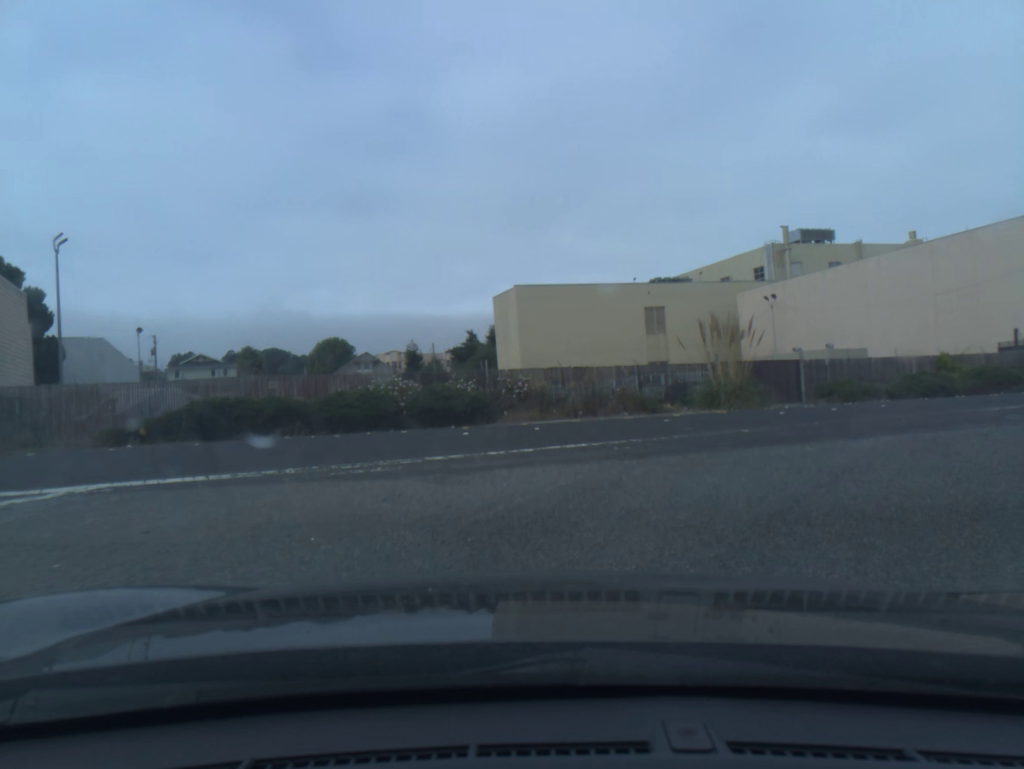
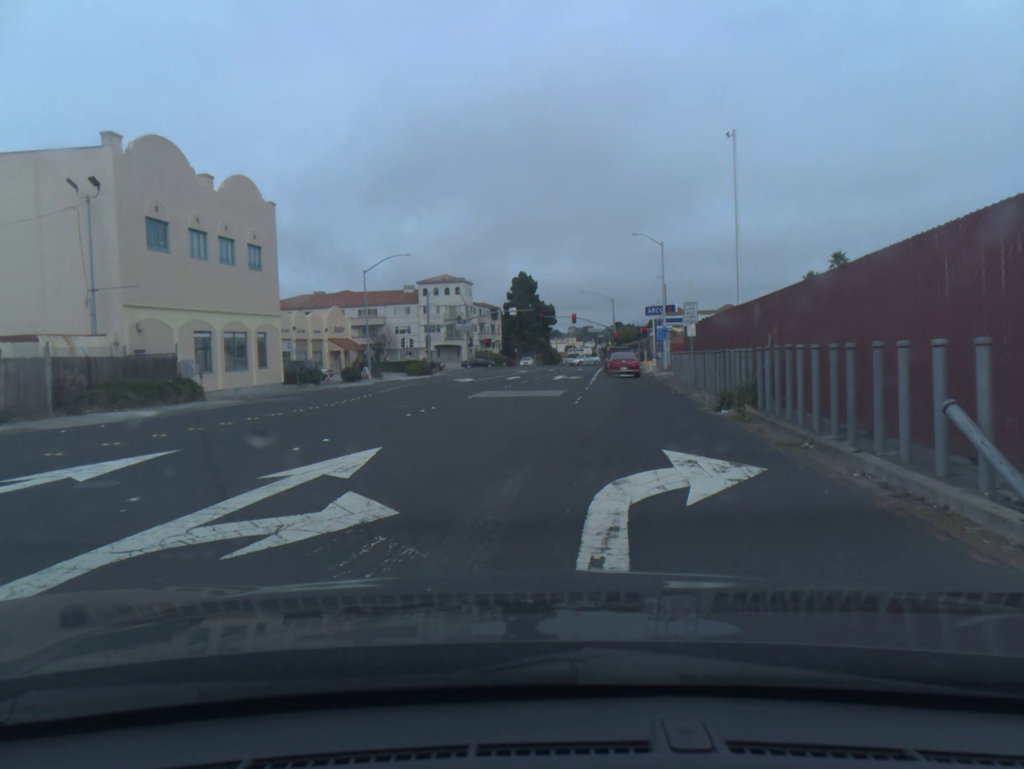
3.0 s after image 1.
(+9.0, +14.2) m; +58°
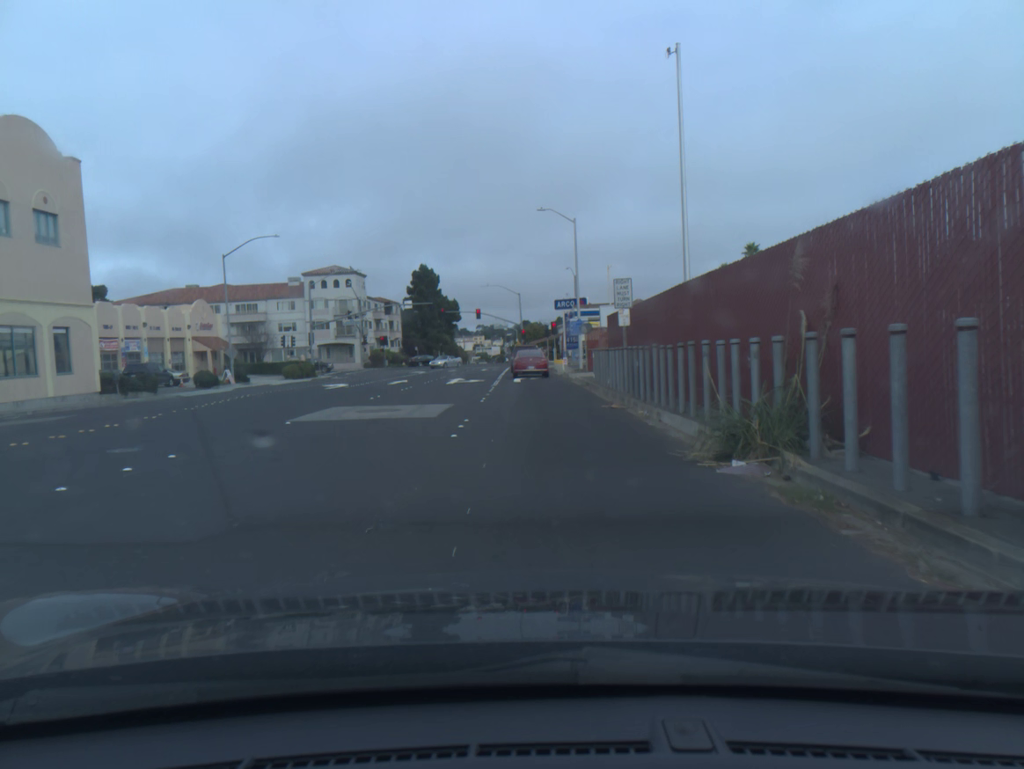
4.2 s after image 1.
(+0.4, +8.7) m; +4°
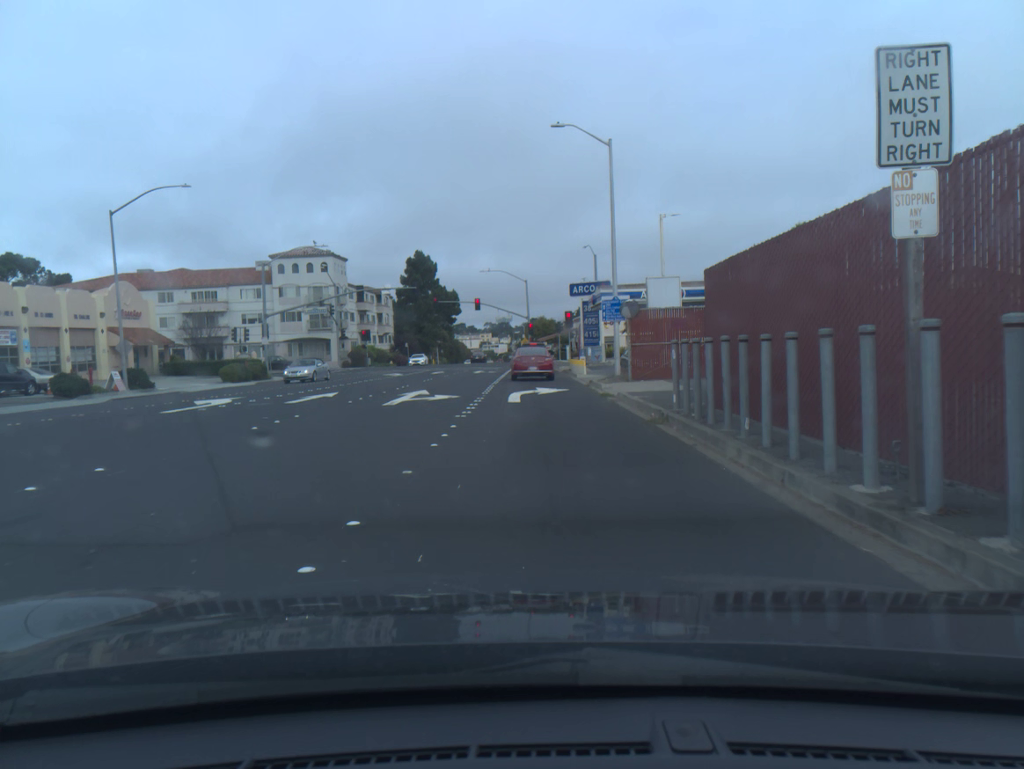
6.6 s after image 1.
(-0.1, +16.1) m; -1°
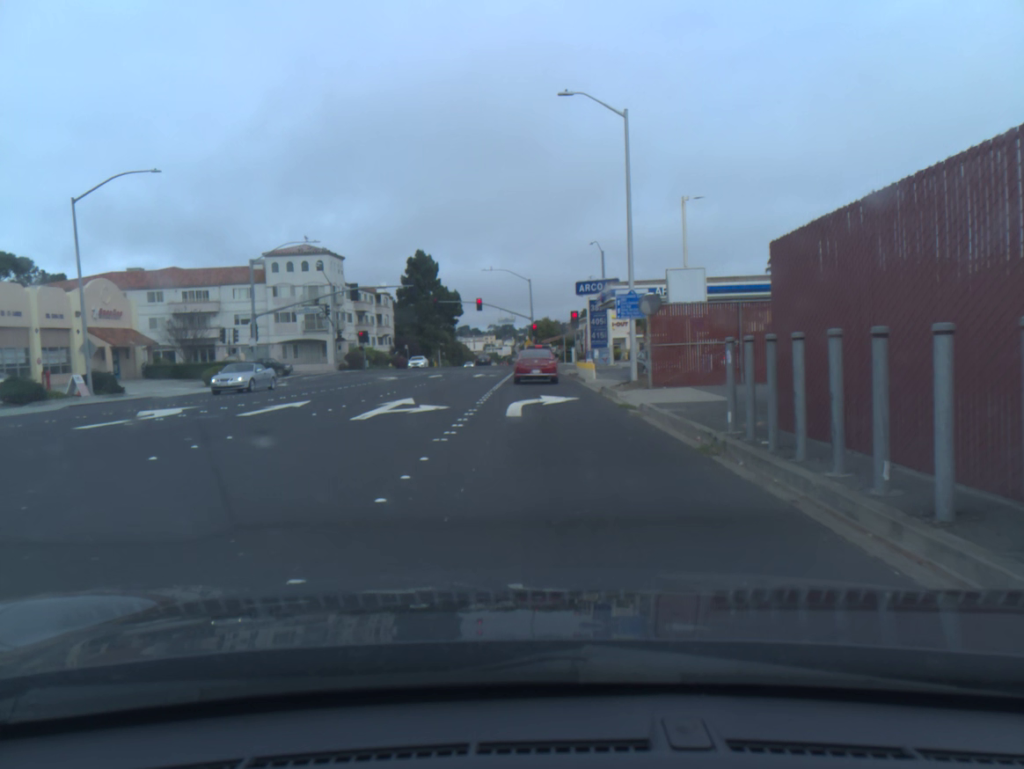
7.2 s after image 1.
(0.0, +3.8) m; 0°
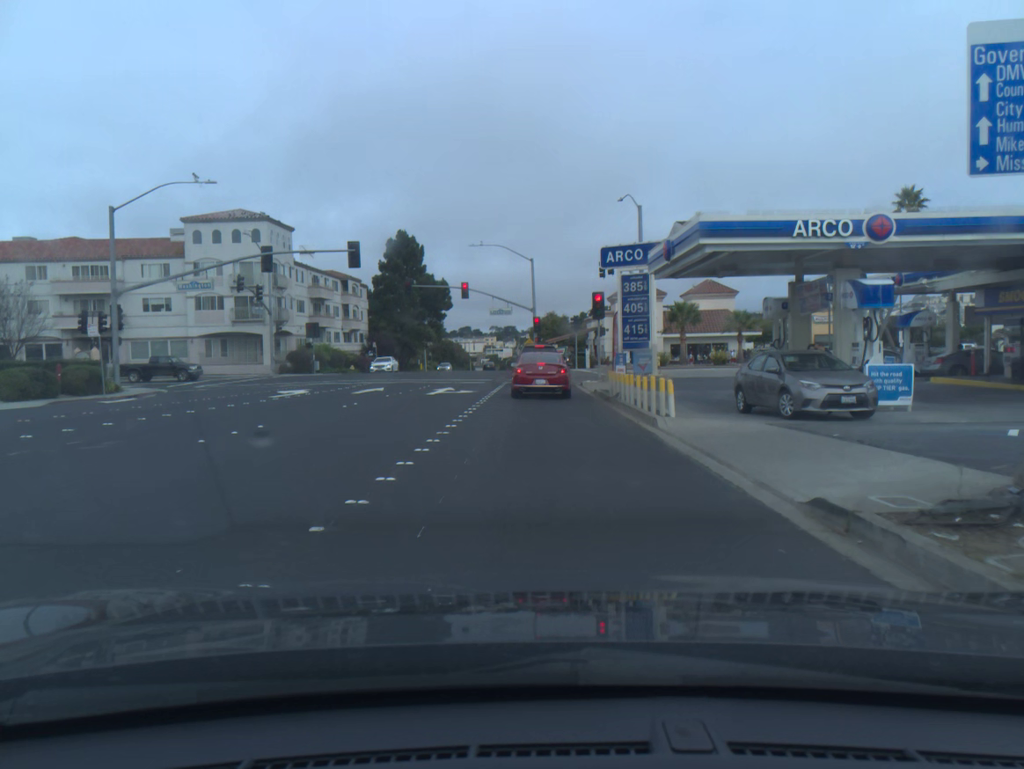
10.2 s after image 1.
(+0.1, +20.2) m; 0°
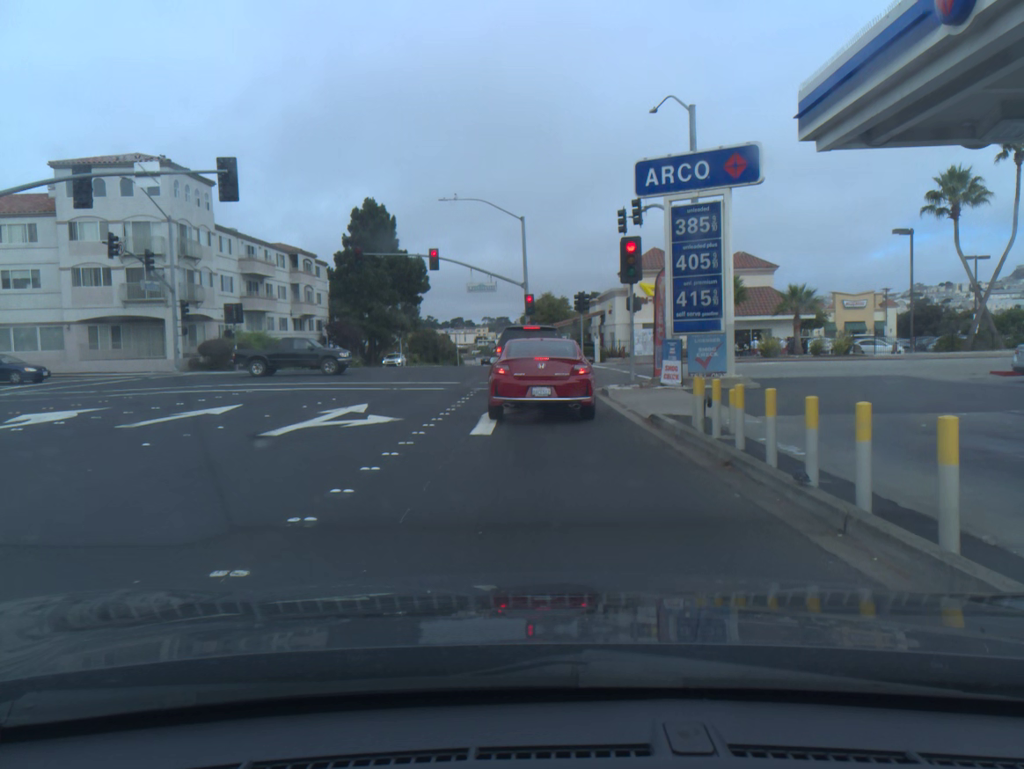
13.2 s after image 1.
(+0.1, +15.8) m; +1°
